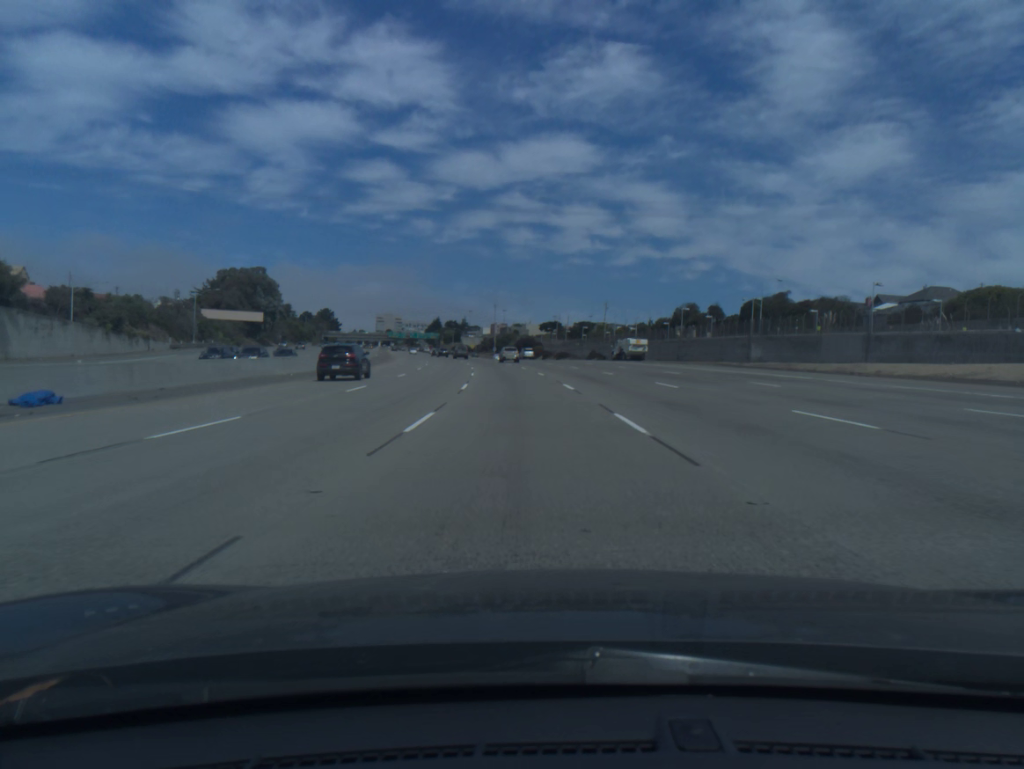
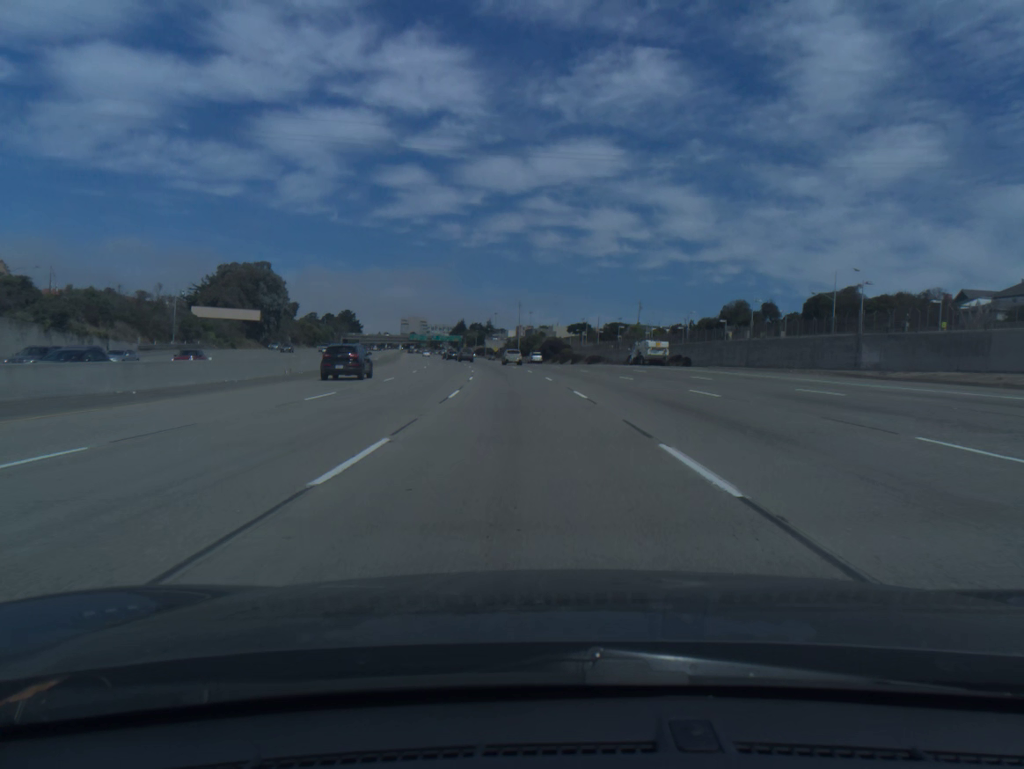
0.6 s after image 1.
(-0.3, +19.4) m; -2°
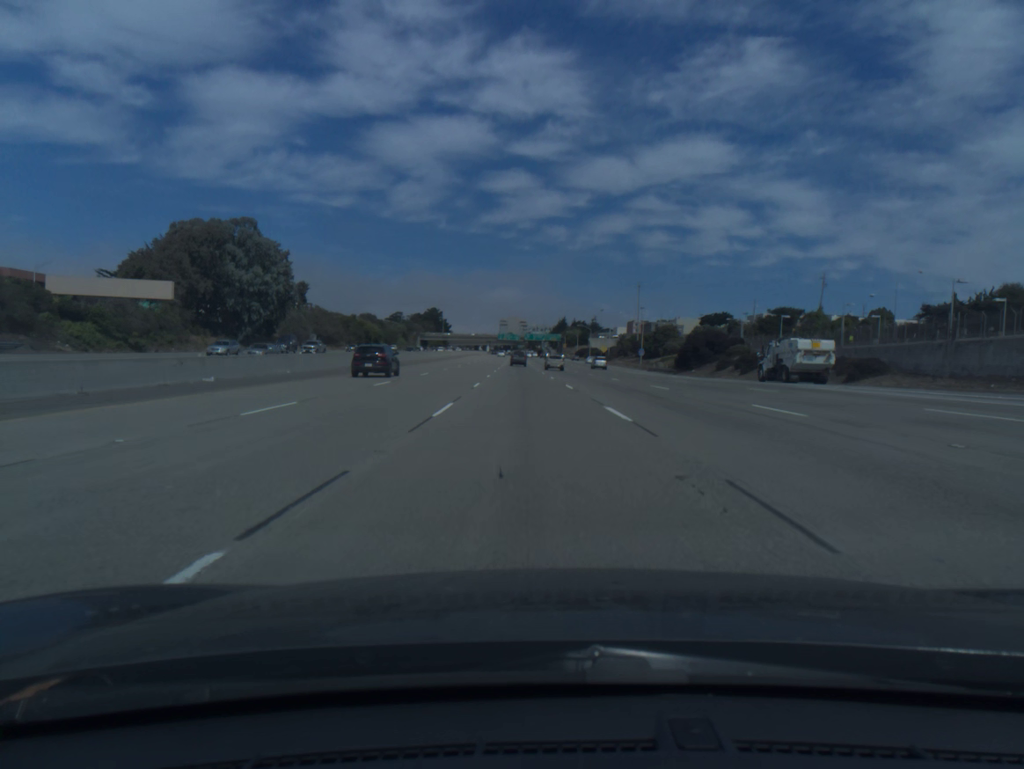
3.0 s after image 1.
(-5.3, +77.4) m; -8°
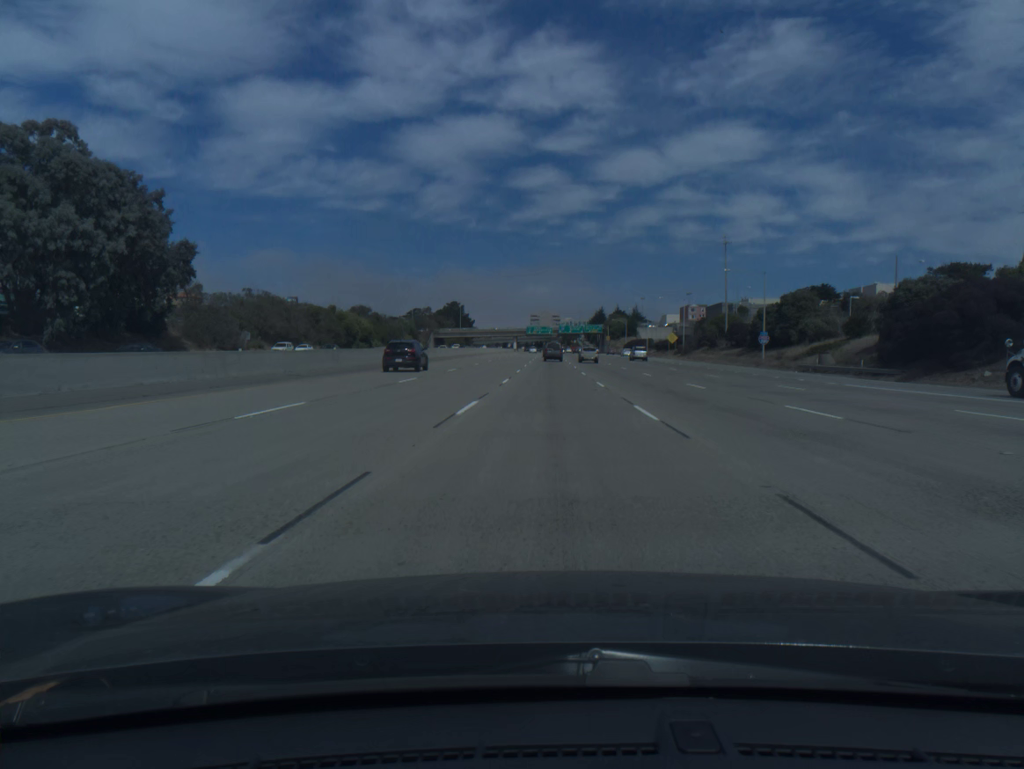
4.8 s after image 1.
(-1.6, +57.8) m; -2°
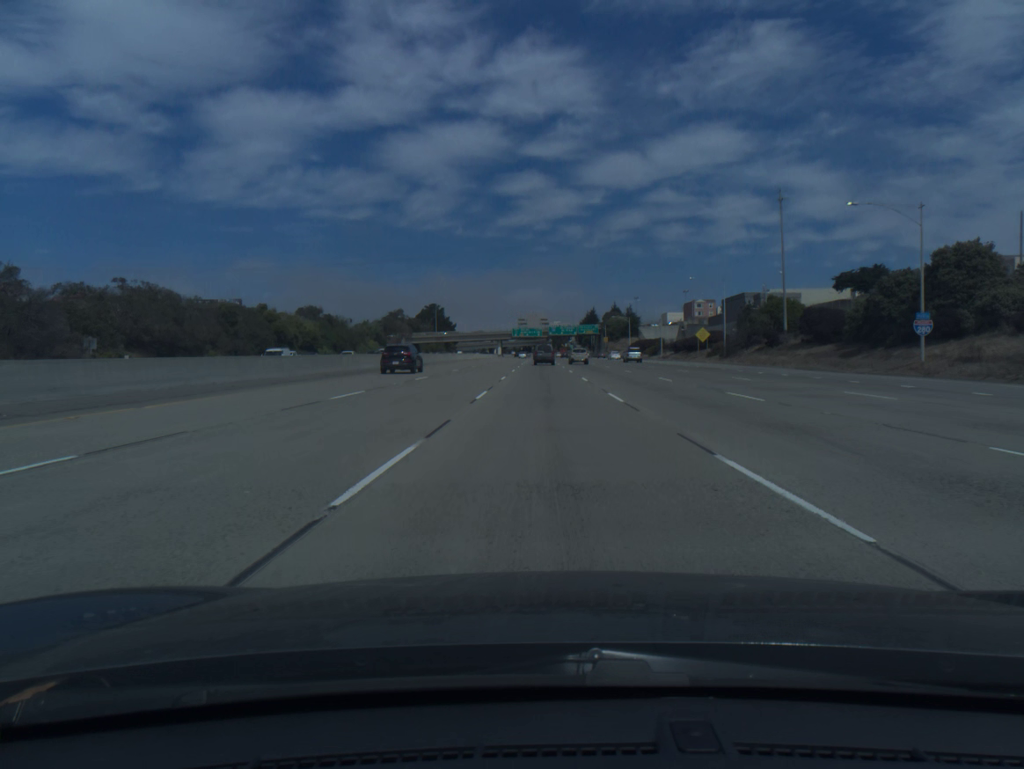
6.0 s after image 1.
(+0.2, +37.1) m; +1°
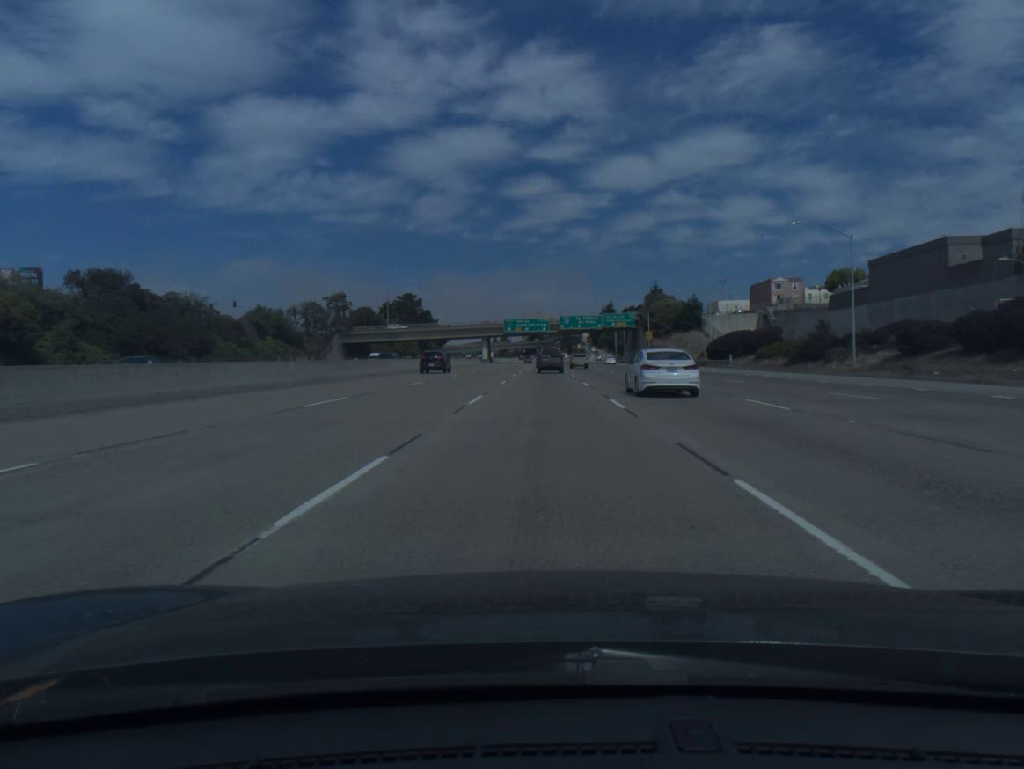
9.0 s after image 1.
(-0.1, +86.9) m; 0°
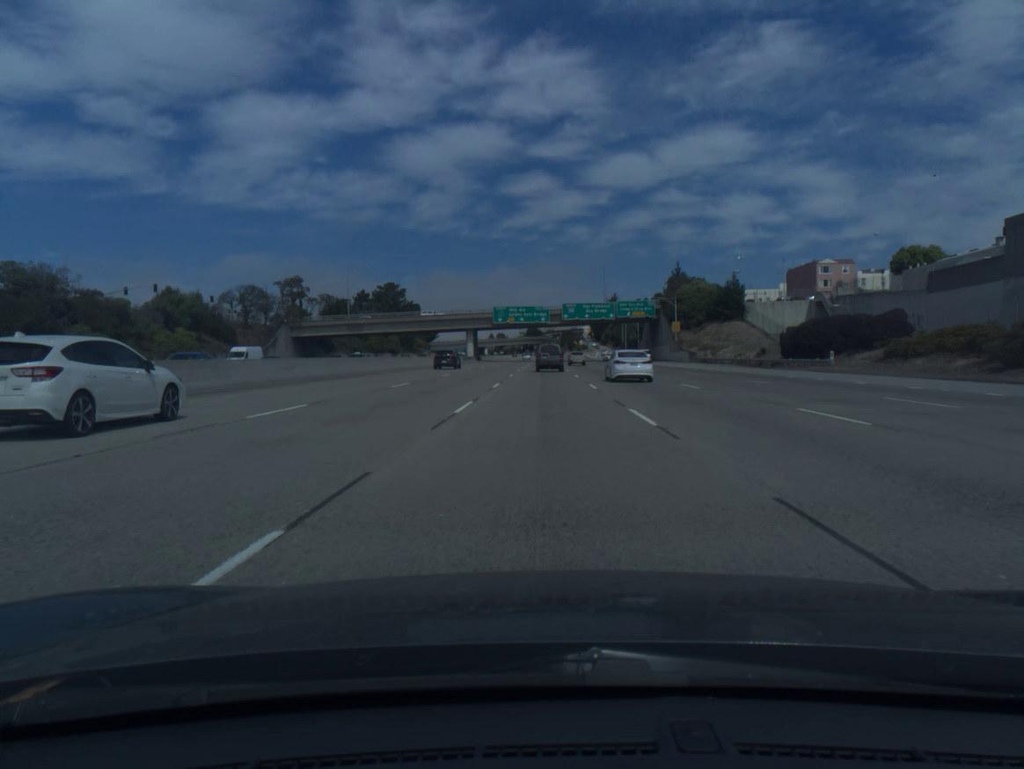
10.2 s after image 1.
(0.0, +32.9) m; 0°
